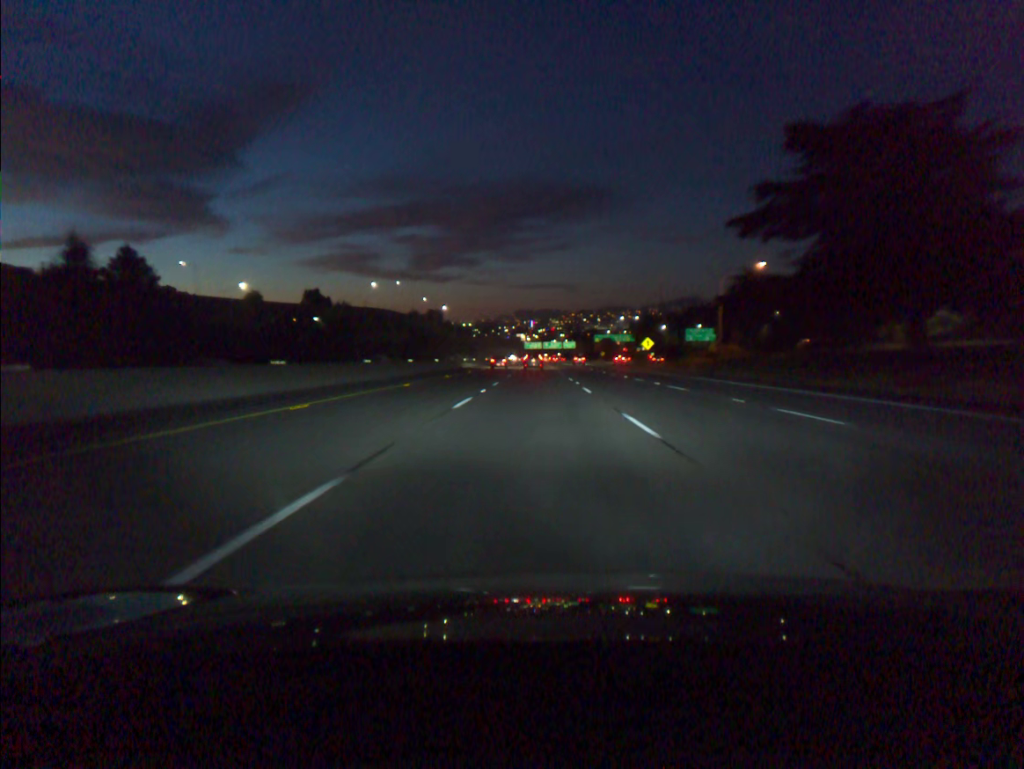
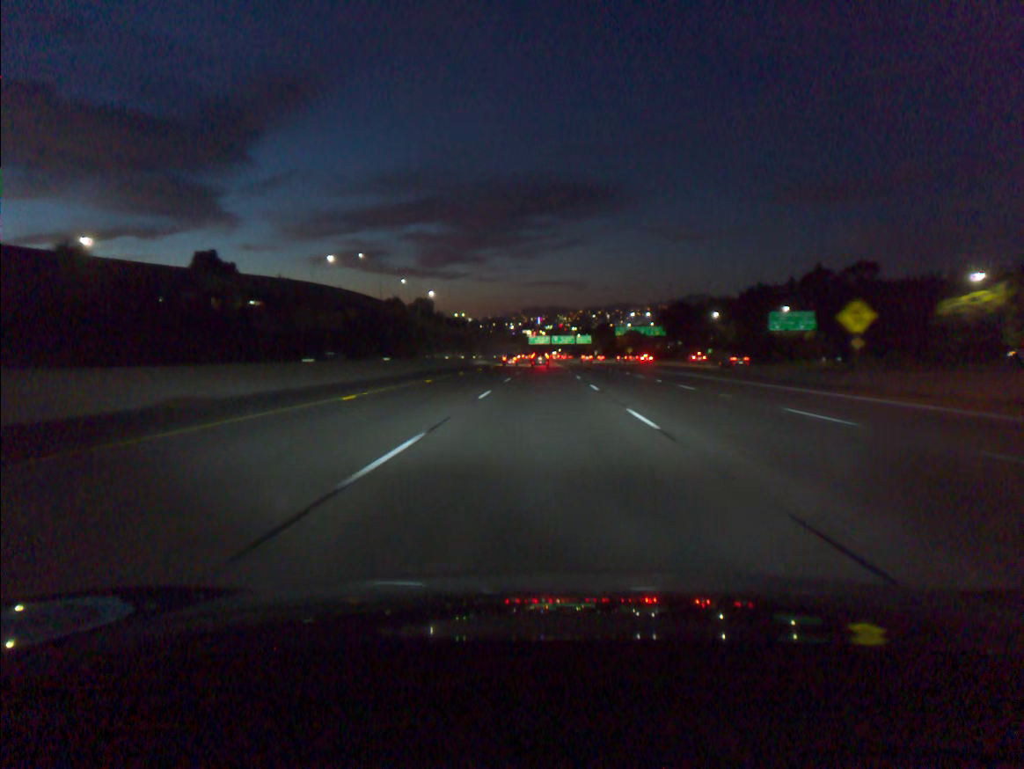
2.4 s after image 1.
(-0.4, +69.5) m; 0°
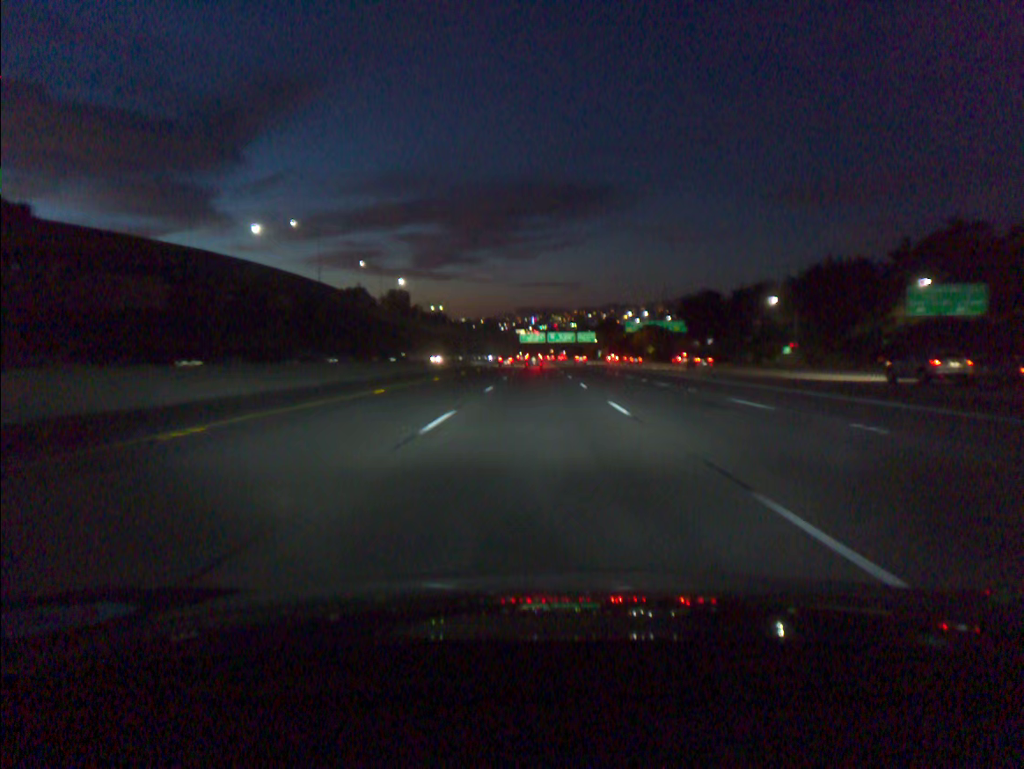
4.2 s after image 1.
(+0.2, +53.4) m; 0°
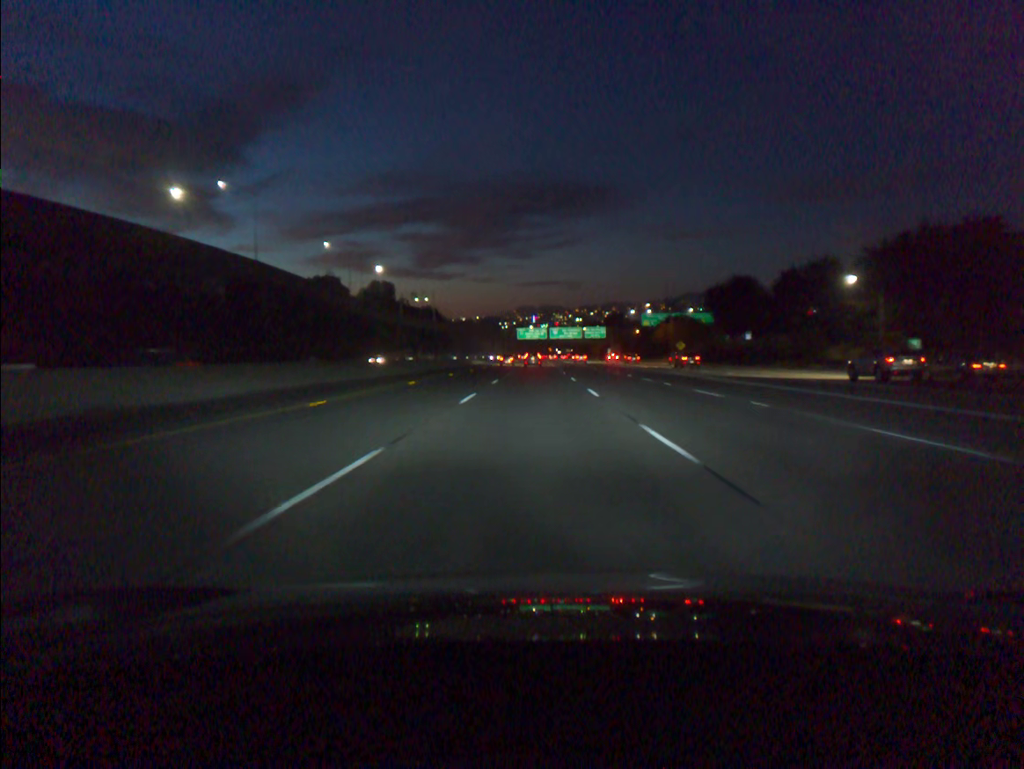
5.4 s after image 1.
(0.0, +36.2) m; 0°
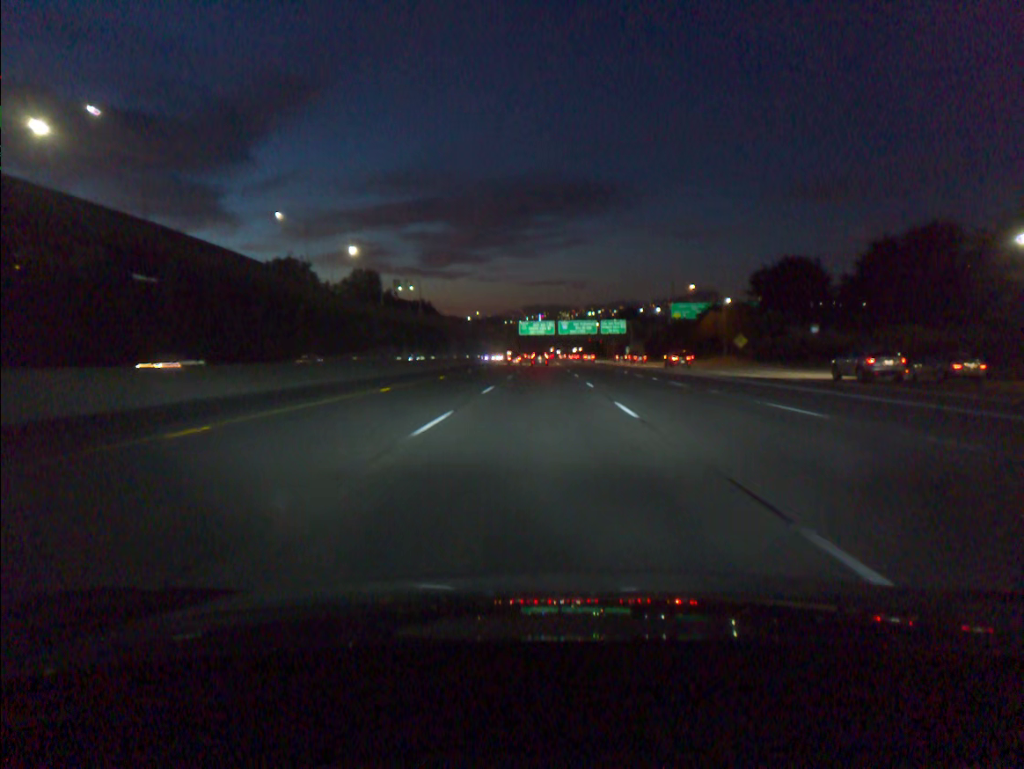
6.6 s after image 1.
(-0.1, +36.7) m; 0°
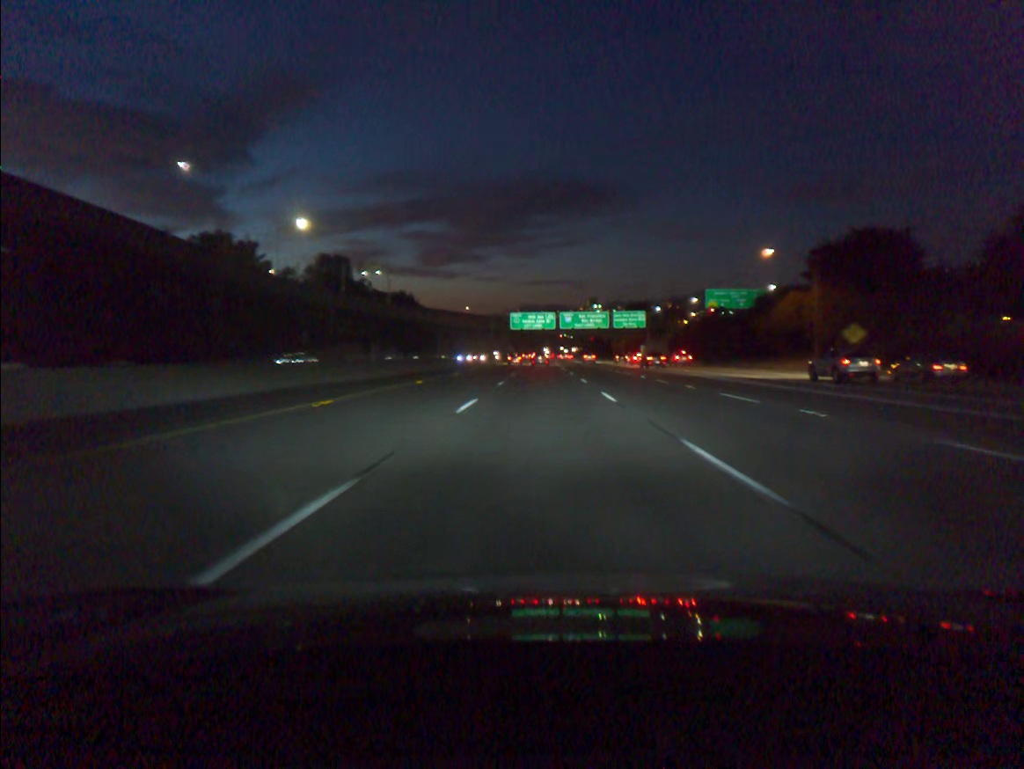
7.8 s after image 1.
(0.0, +37.0) m; 0°
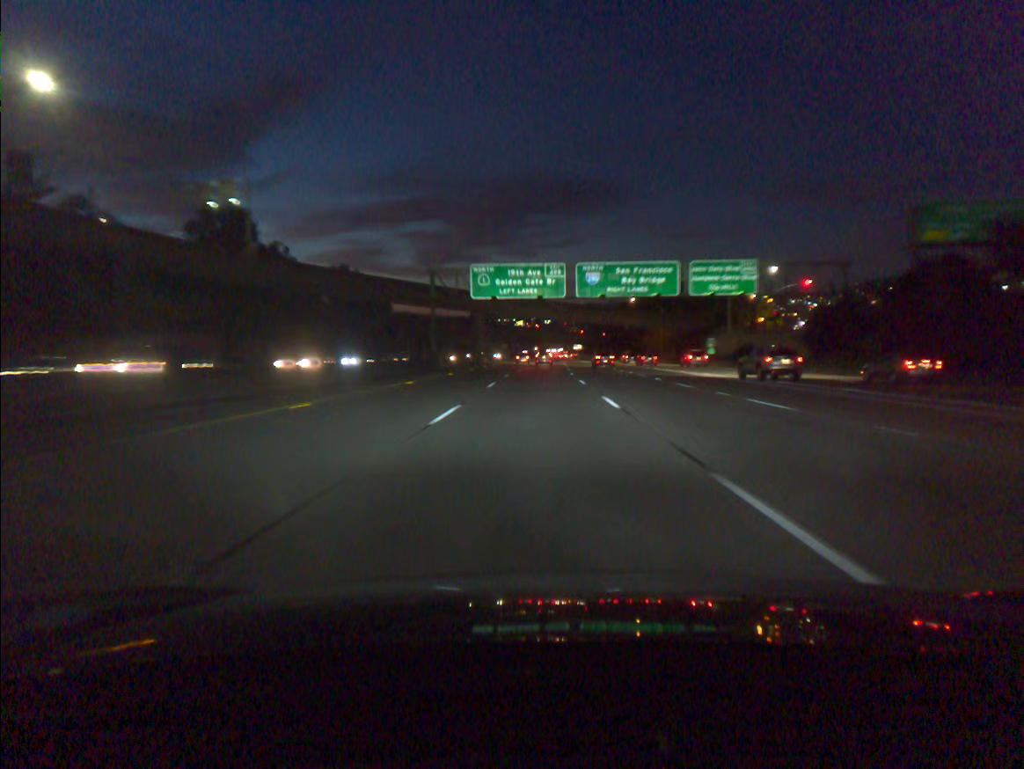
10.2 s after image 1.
(+0.3, +74.1) m; 0°
